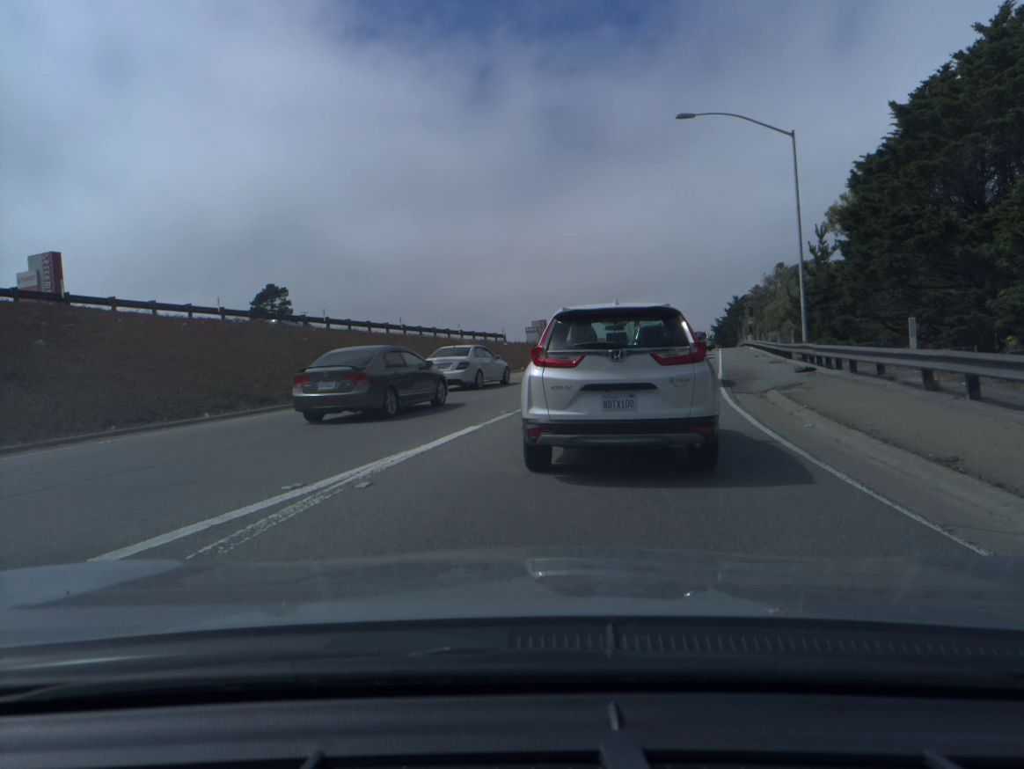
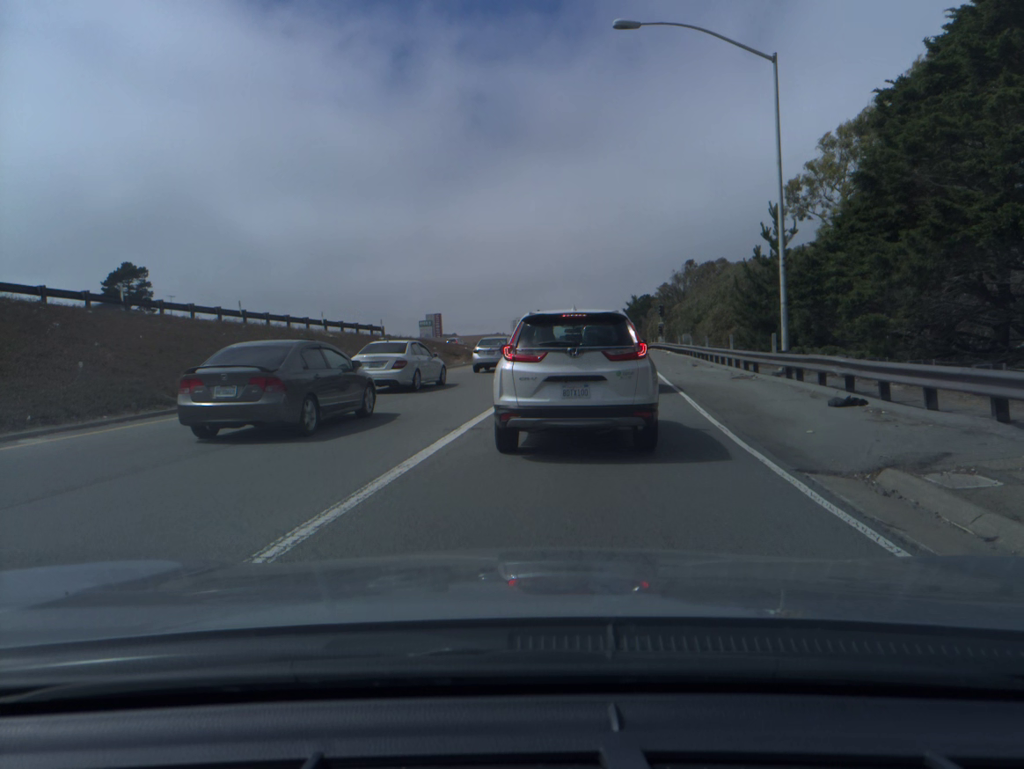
(+0.7, +10.0) m; +8°
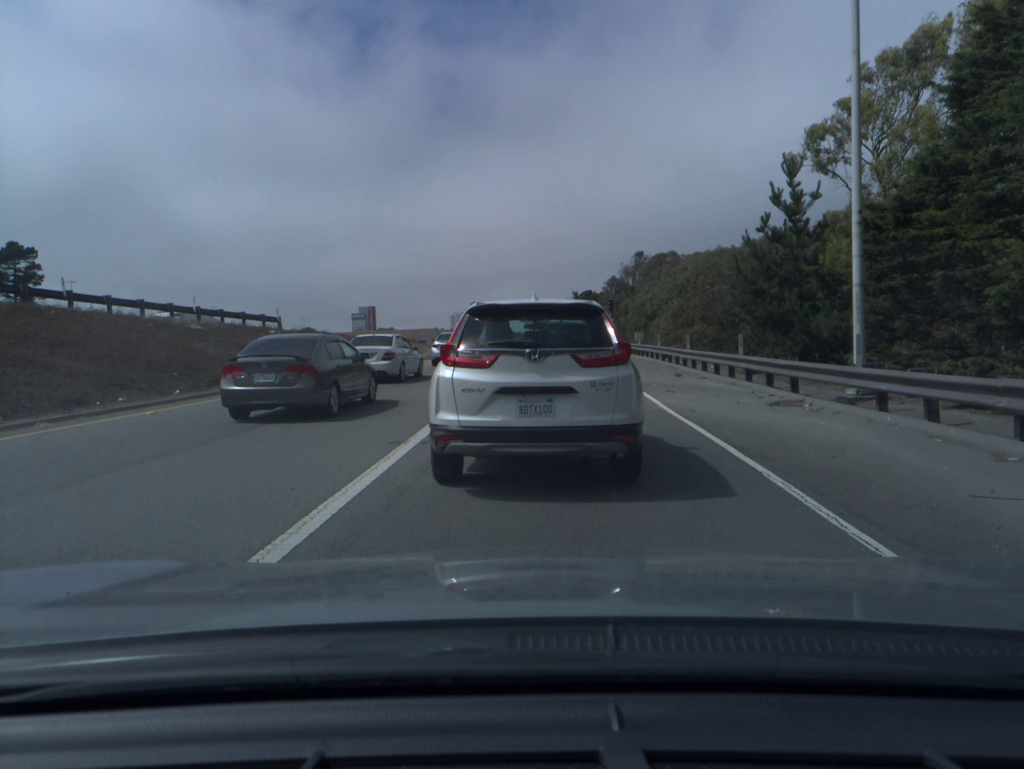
(+0.3, +9.3) m; +4°
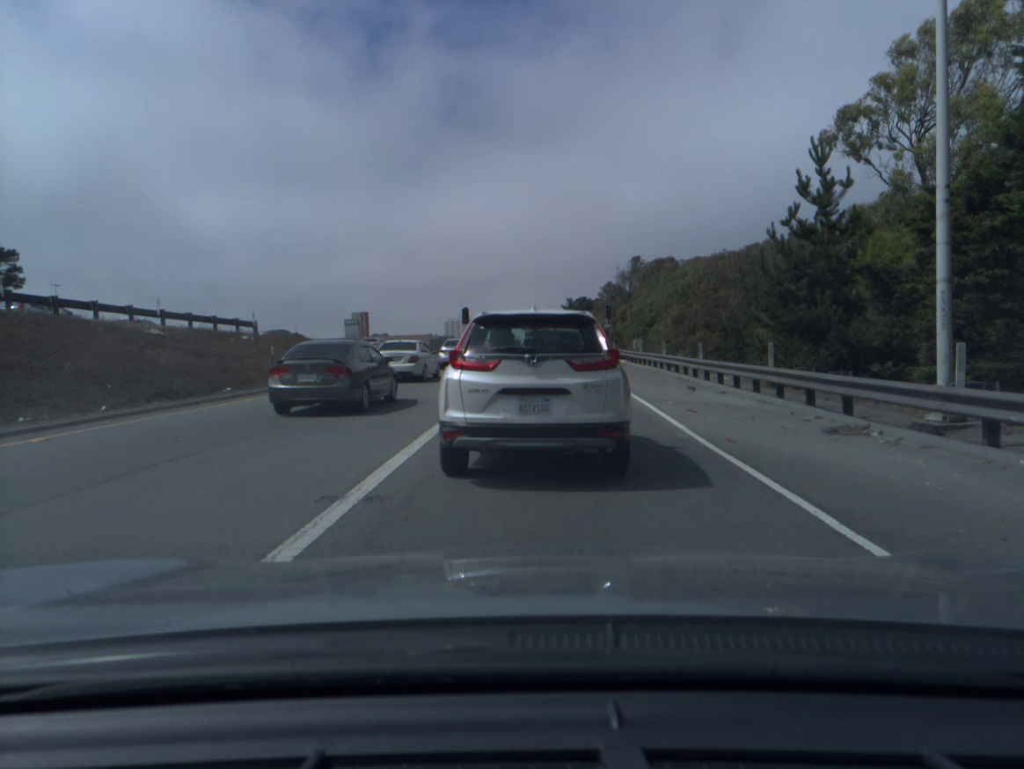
(0.0, +3.1) m; 0°
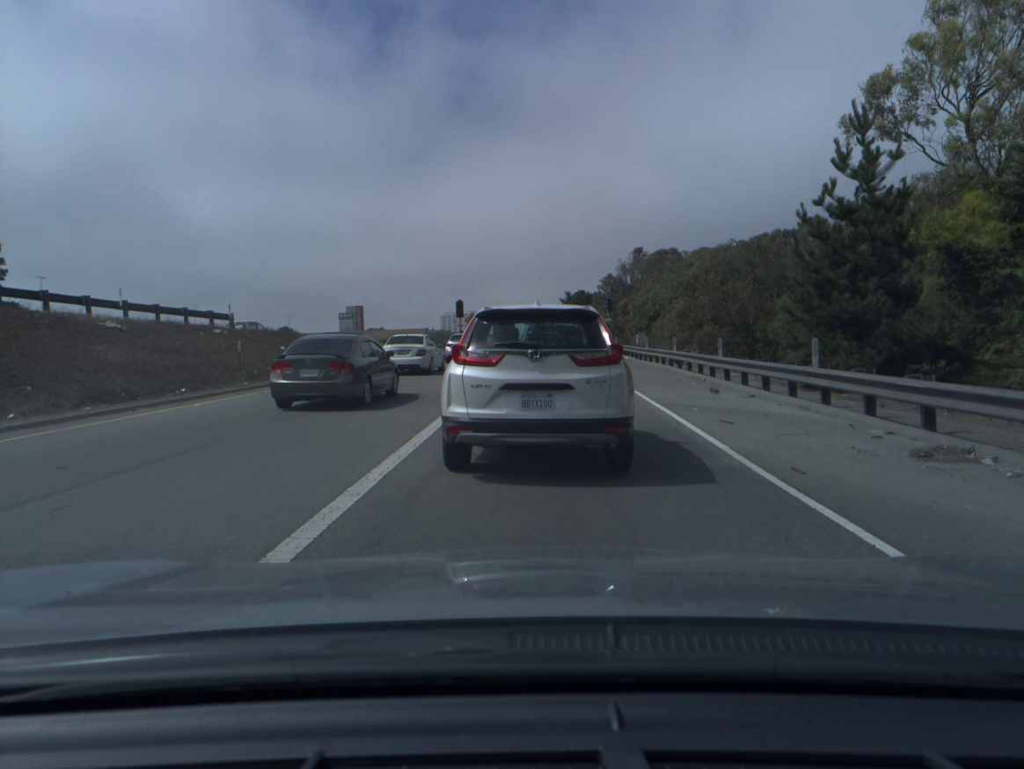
(0.0, +2.6) m; 0°
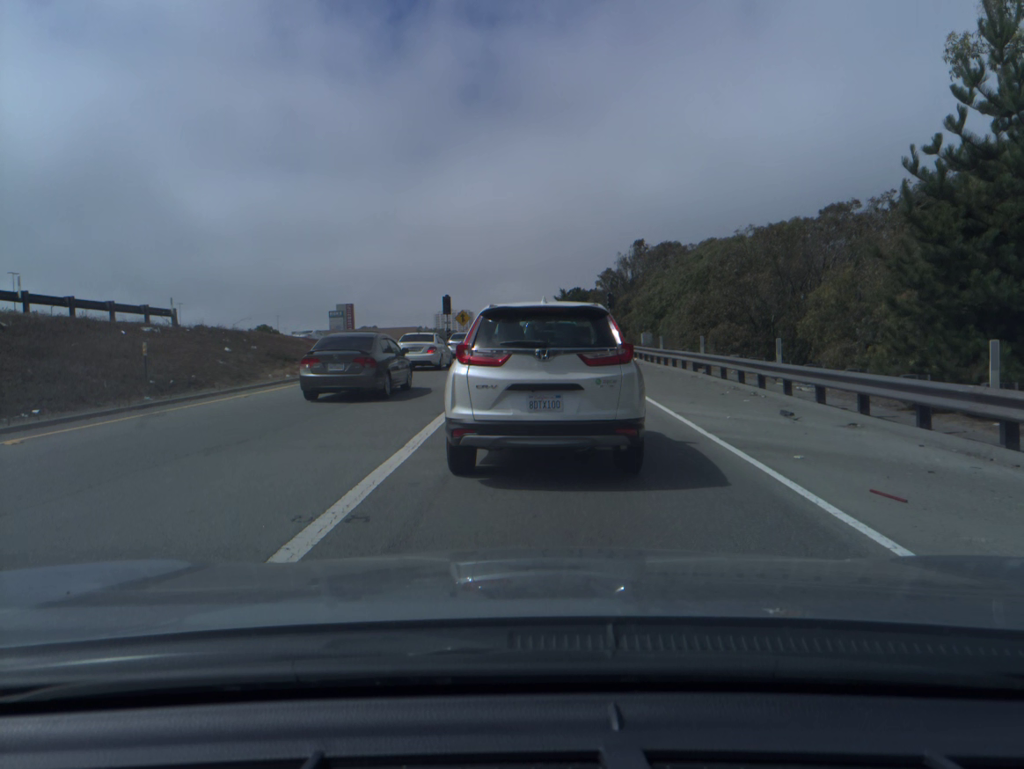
(0.0, +5.5) m; +1°
